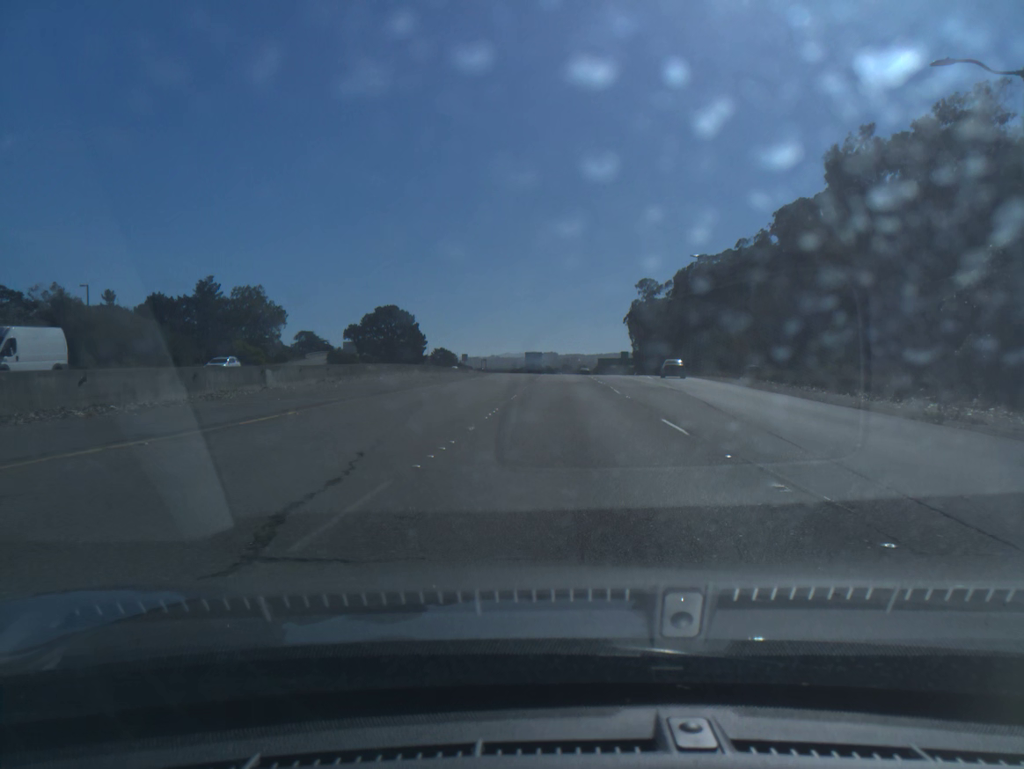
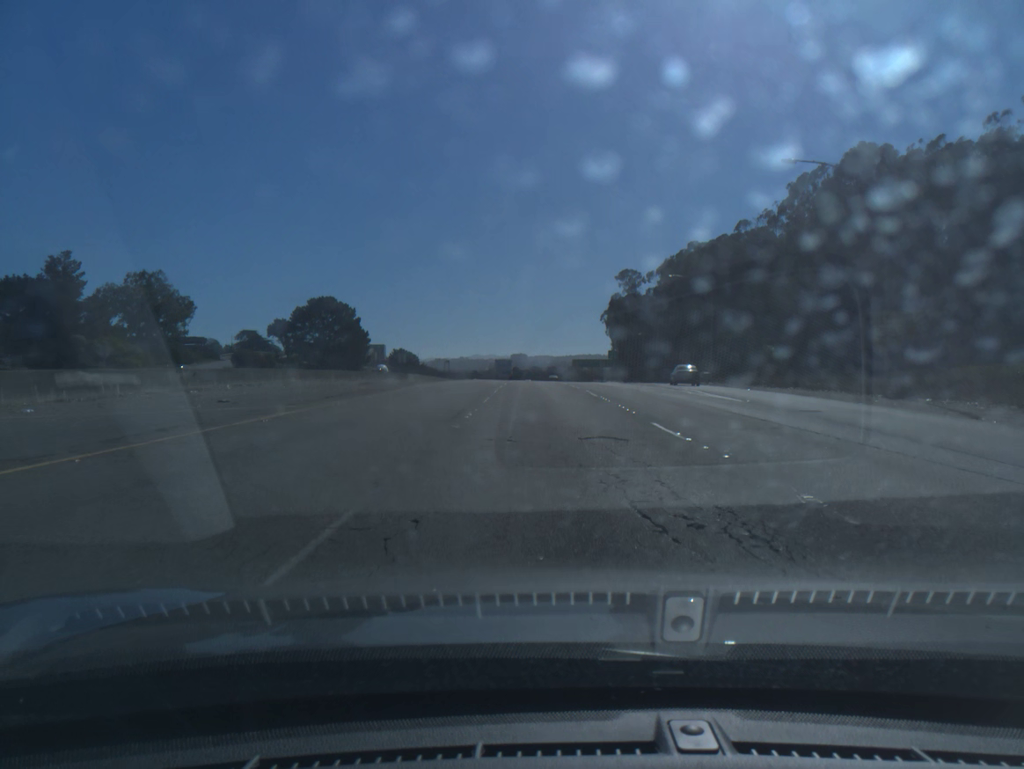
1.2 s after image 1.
(+0.7, +31.3) m; +2°
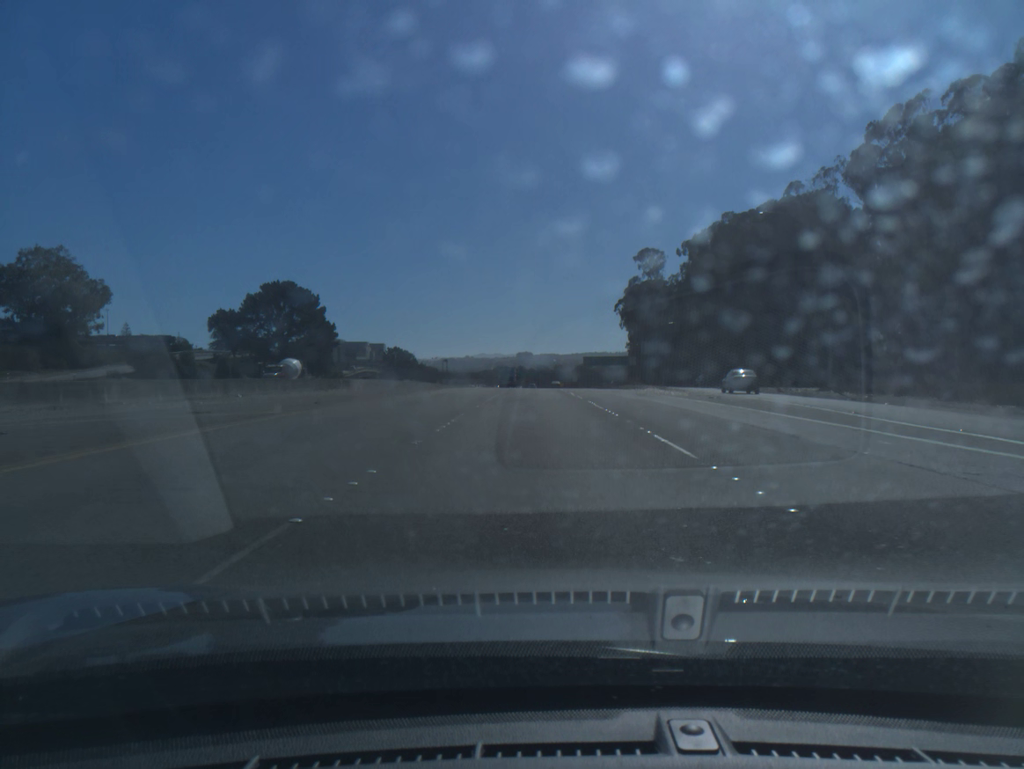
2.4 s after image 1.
(-0.1, +31.3) m; 0°
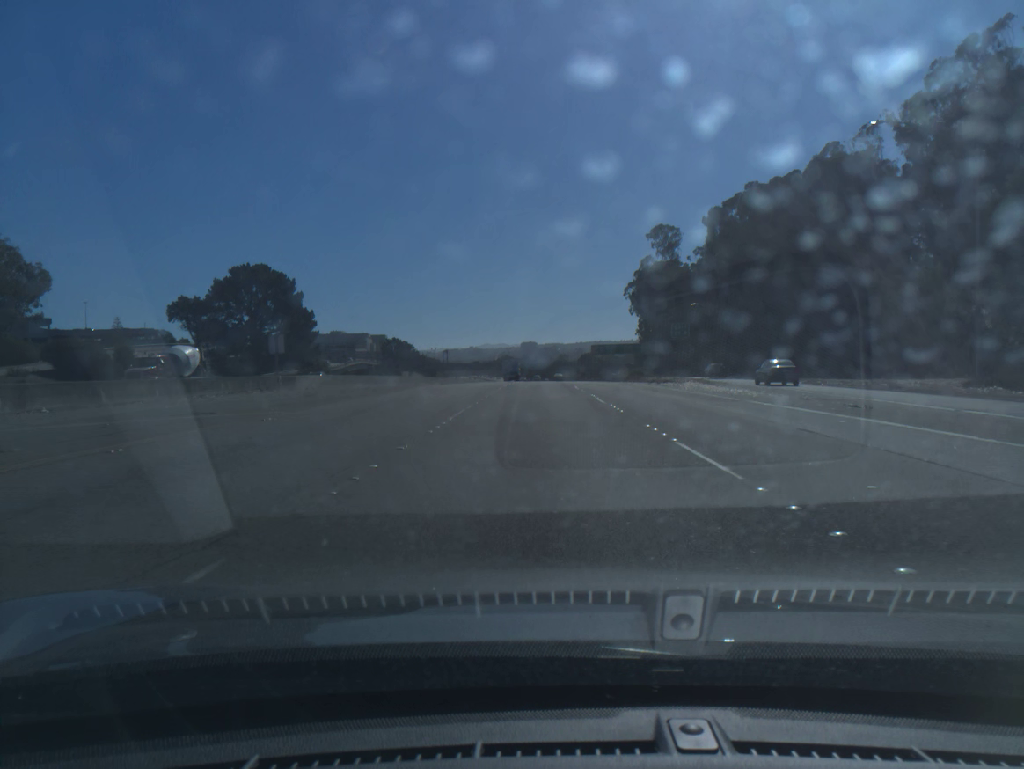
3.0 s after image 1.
(-0.1, +15.7) m; 0°
